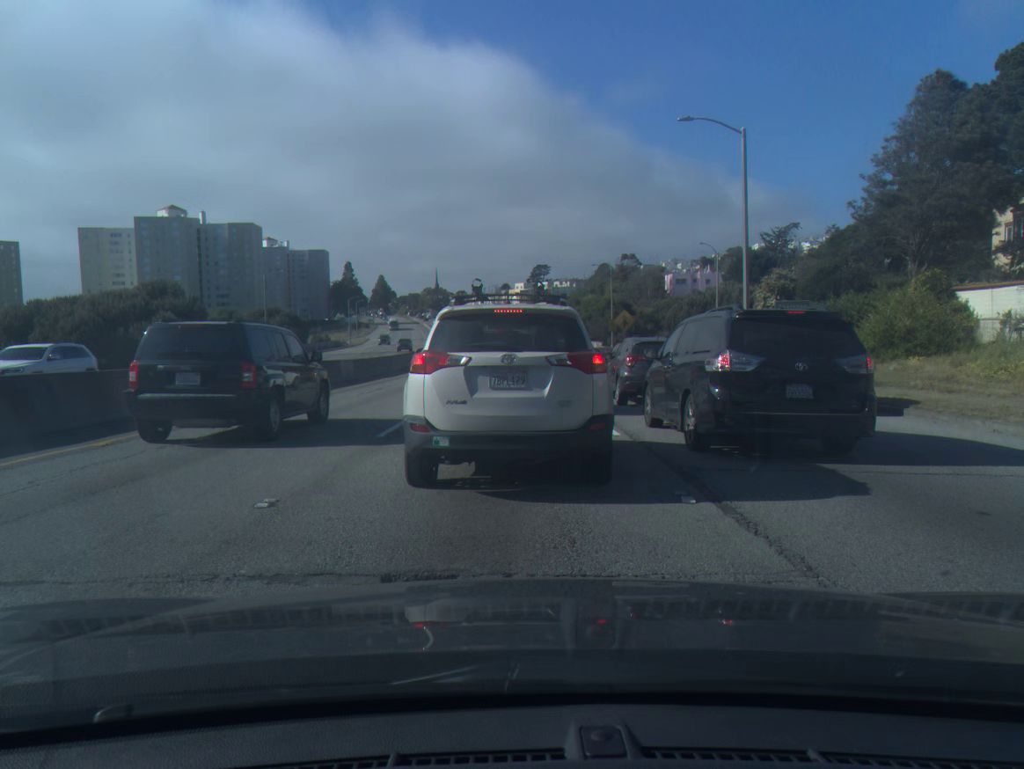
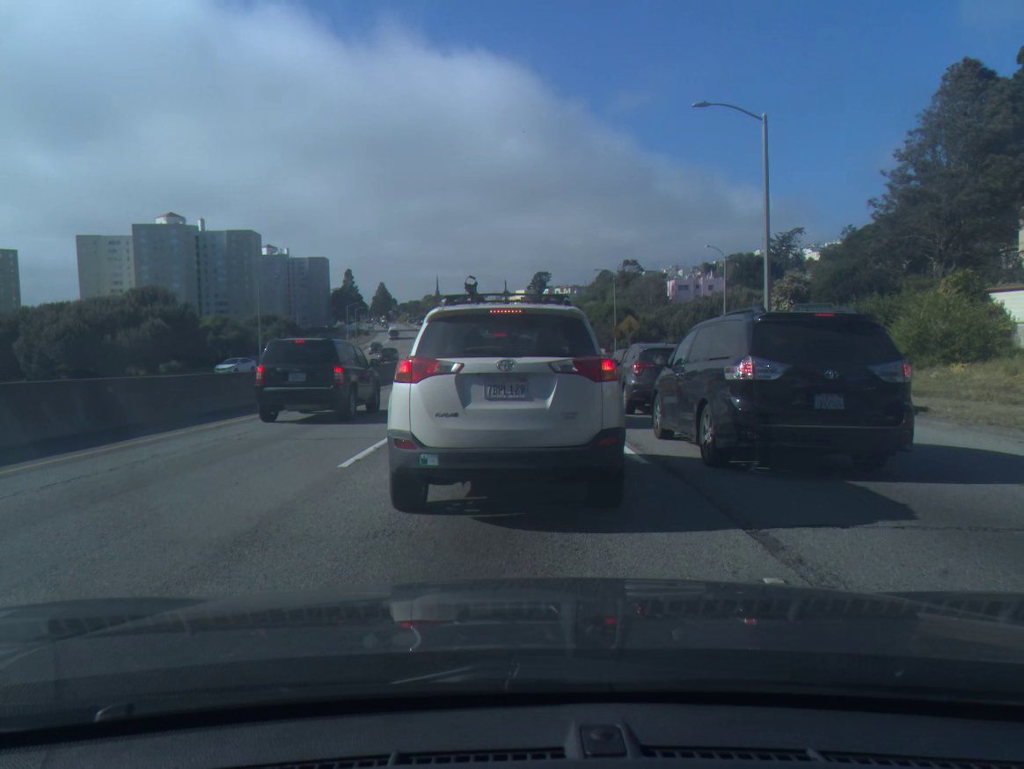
(0.0, +2.4) m; 0°
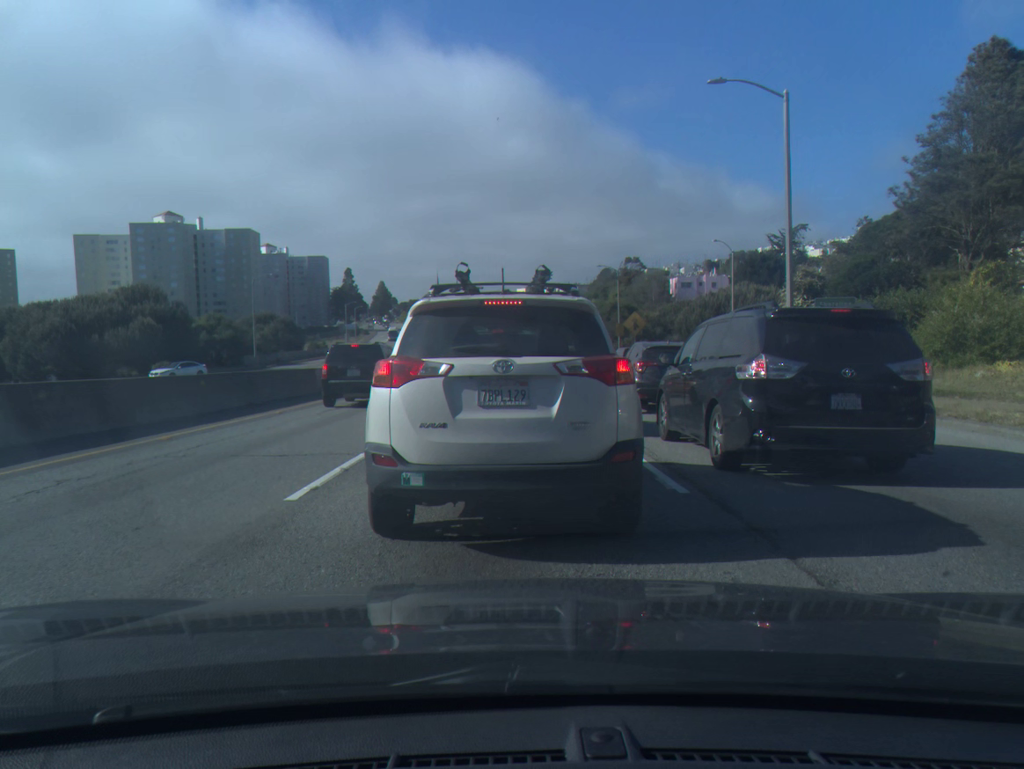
(0.0, +2.1) m; 0°
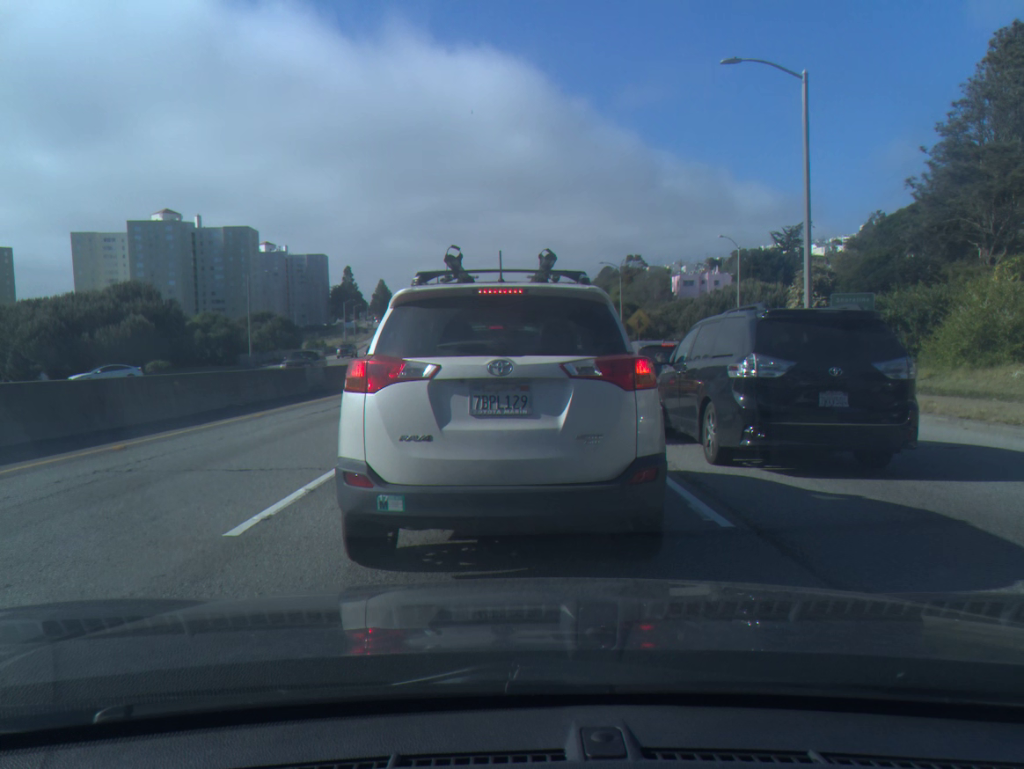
(0.0, +1.5) m; 0°
